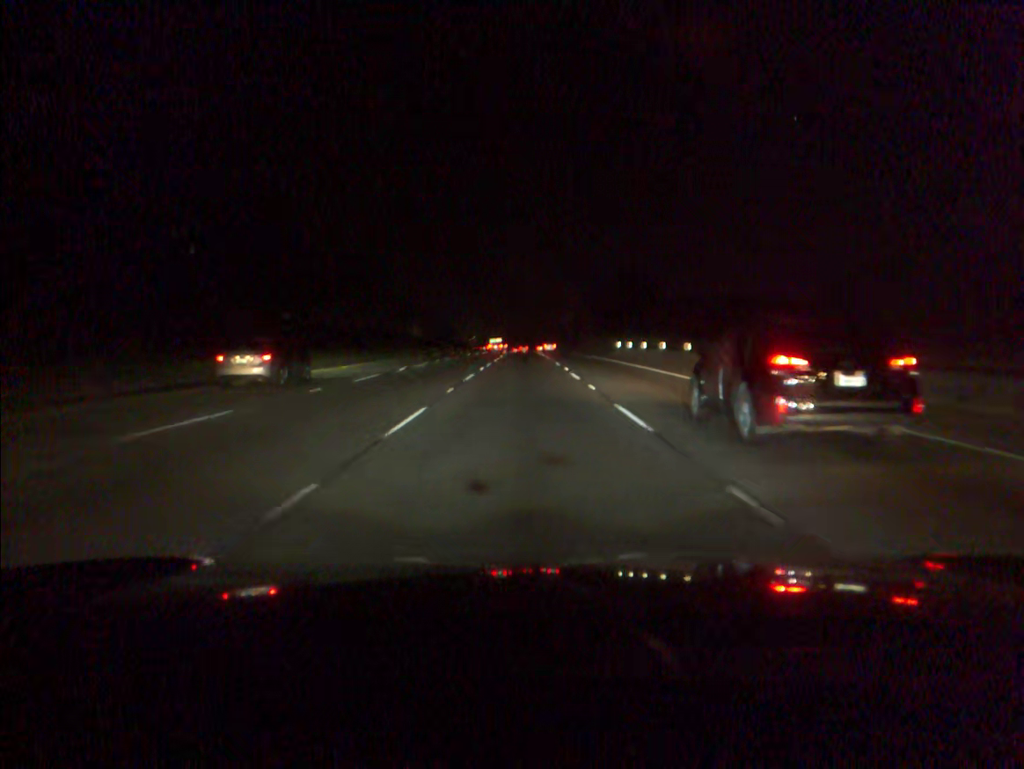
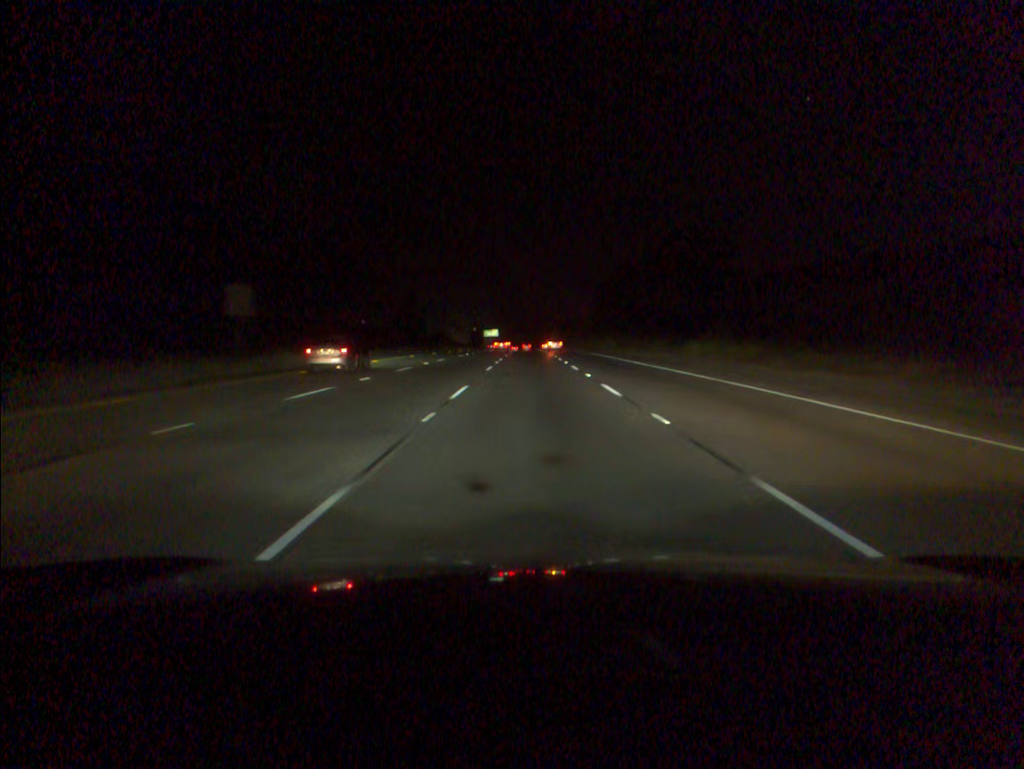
(-0.4, +66.7) m; 0°
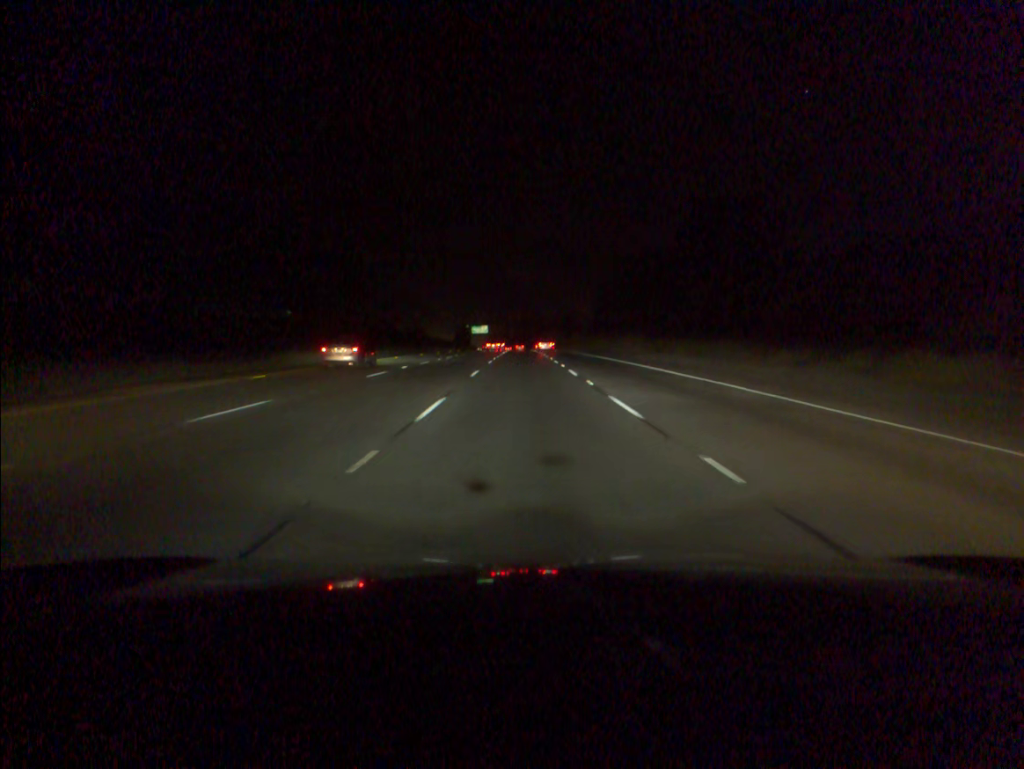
(+0.1, +33.7) m; 0°
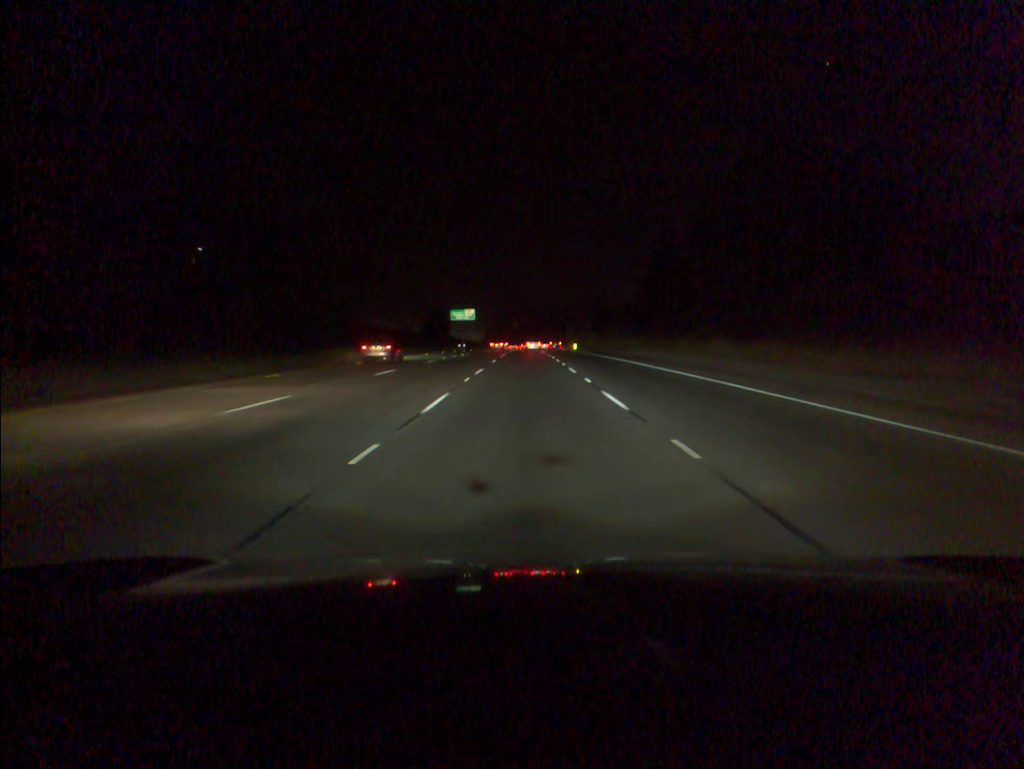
(-0.3, +86.3) m; 0°
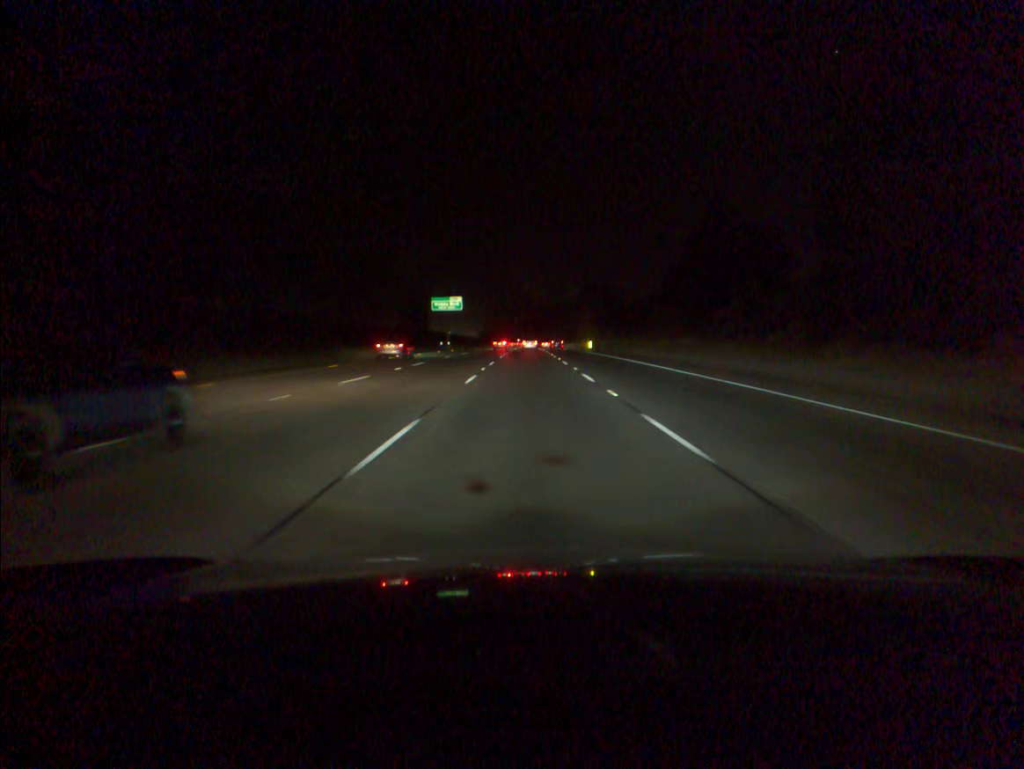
(0.0, +35.3) m; 0°
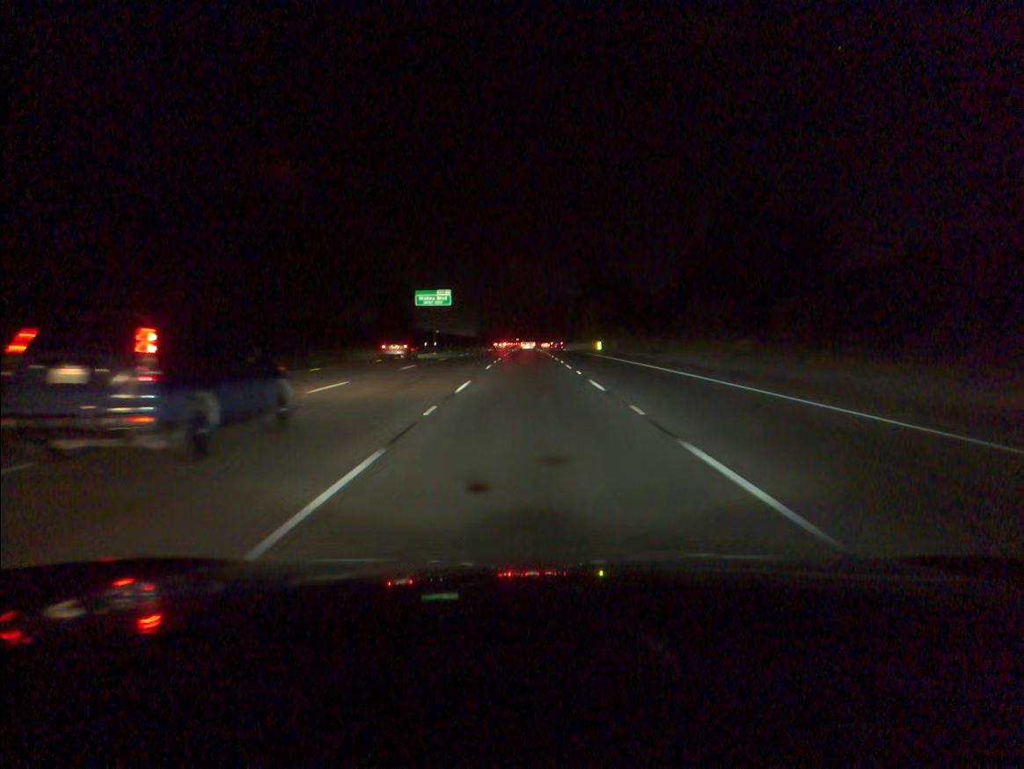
(0.0, +17.7) m; 0°
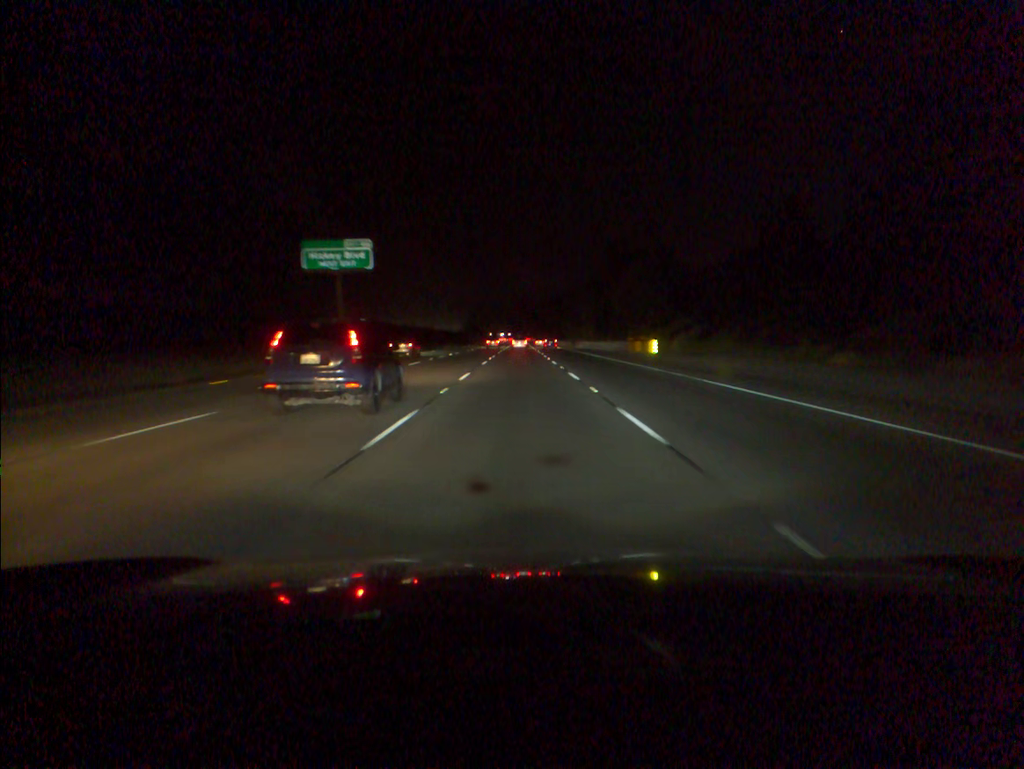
(+0.3, +53.4) m; 0°
